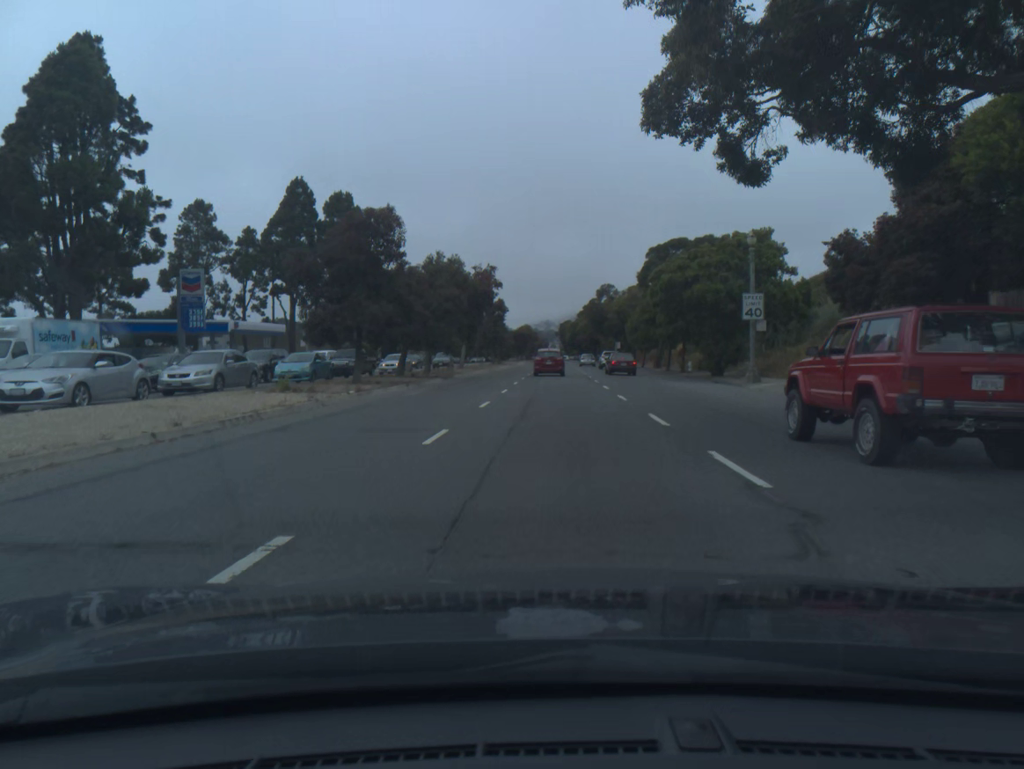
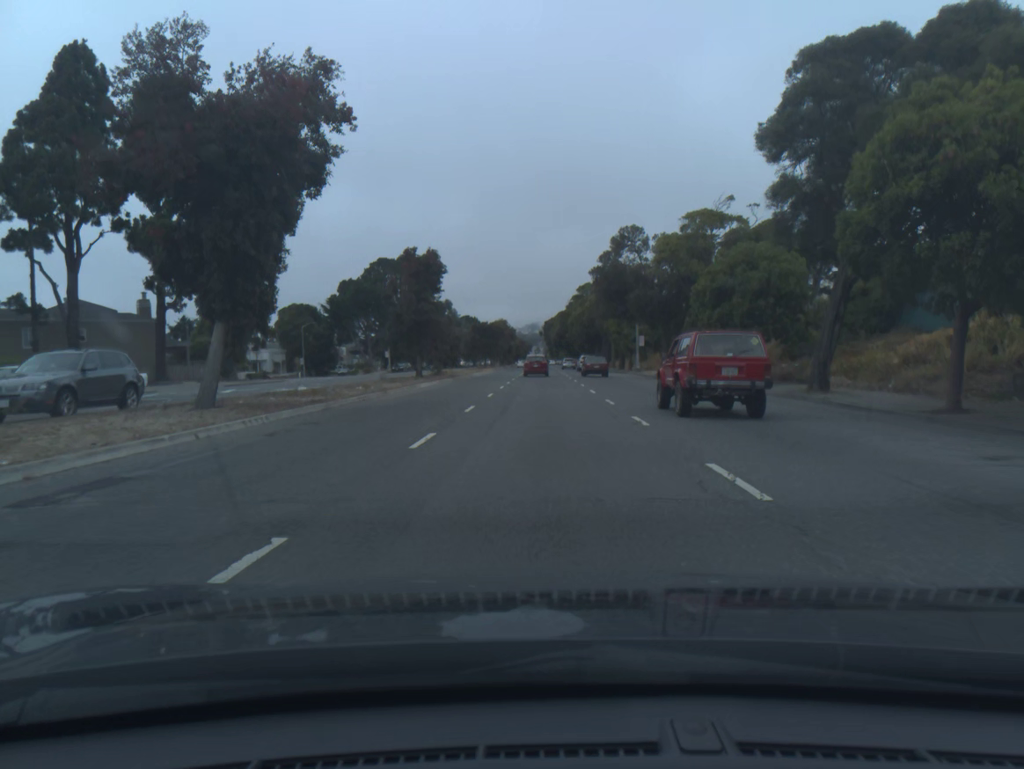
(+0.9, +43.8) m; +1°
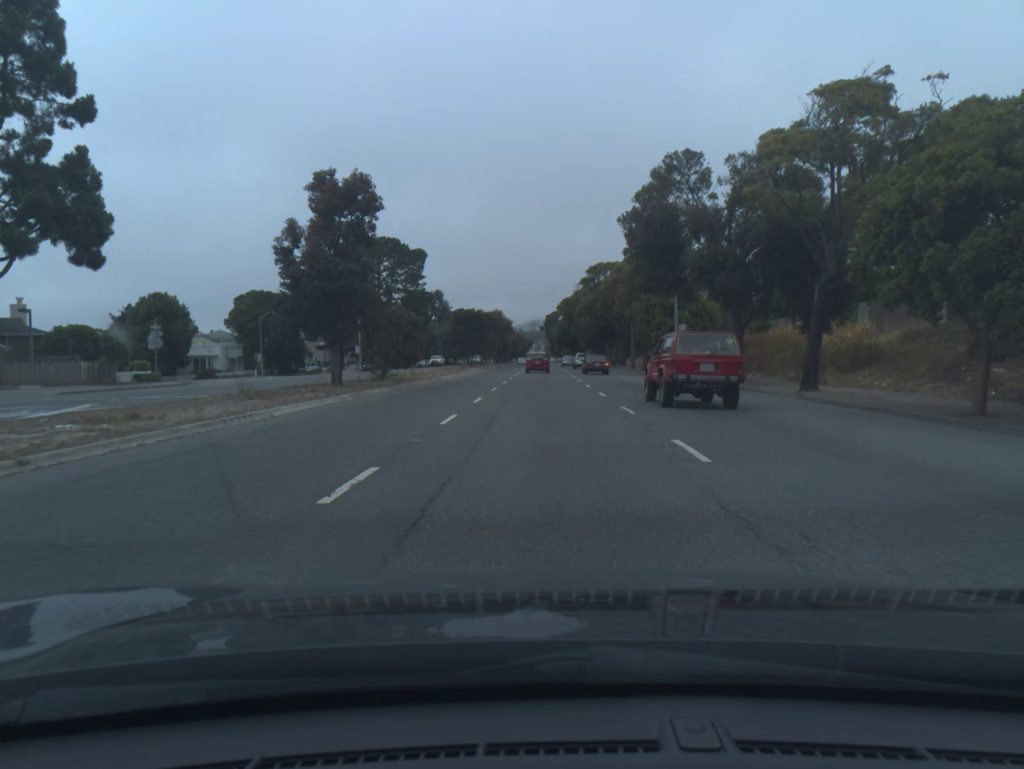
(0.0, +19.1) m; 0°
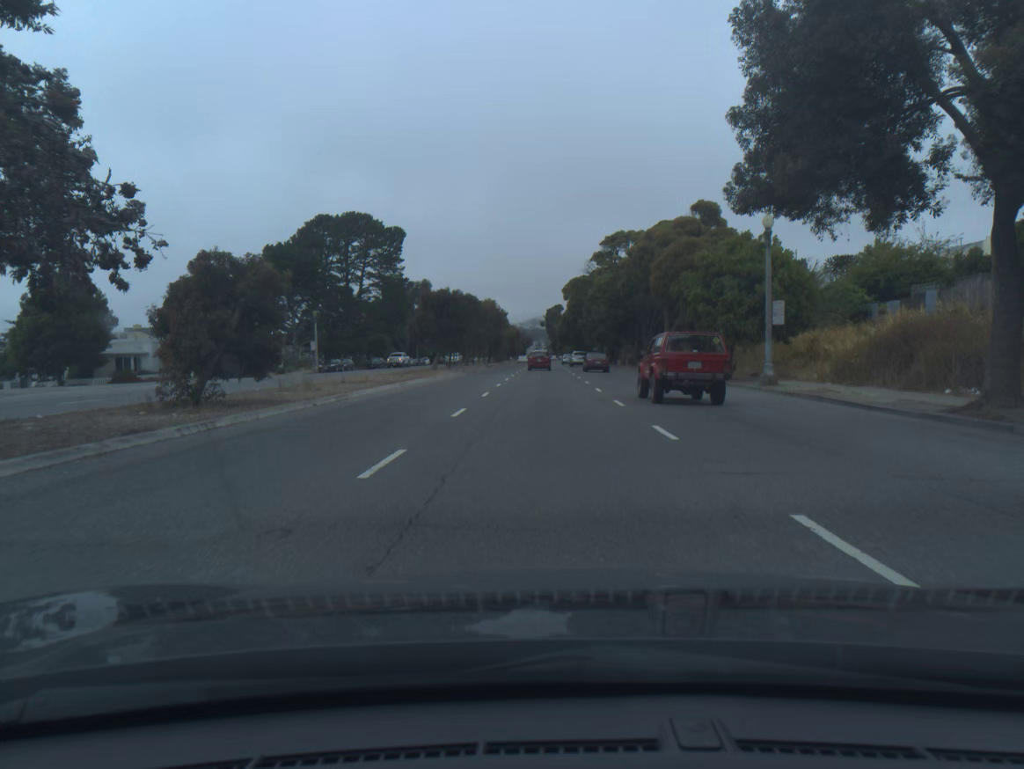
(0.0, +20.0) m; 0°
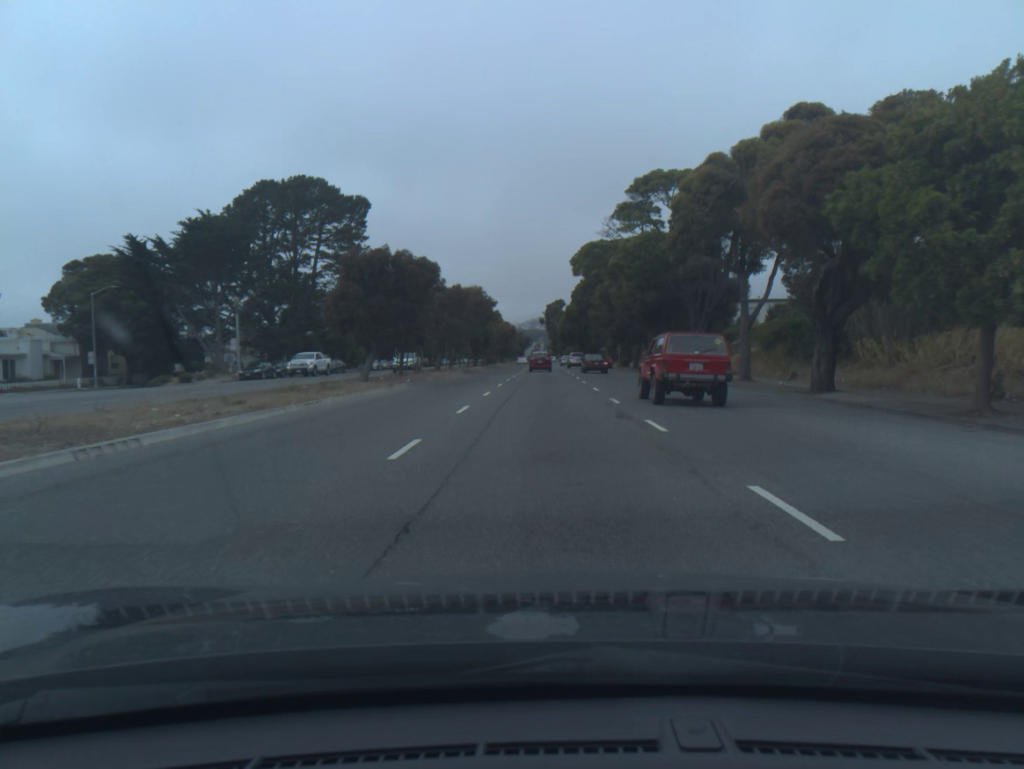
(0.0, +20.8) m; 0°
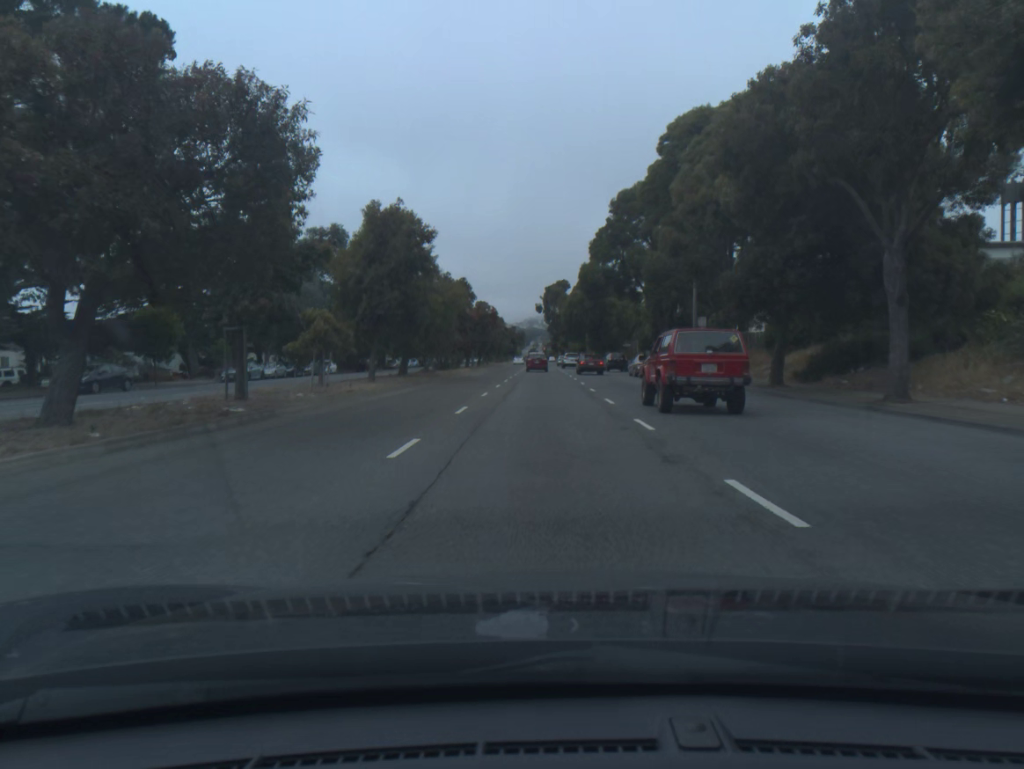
(+0.1, +43.9) m; 0°
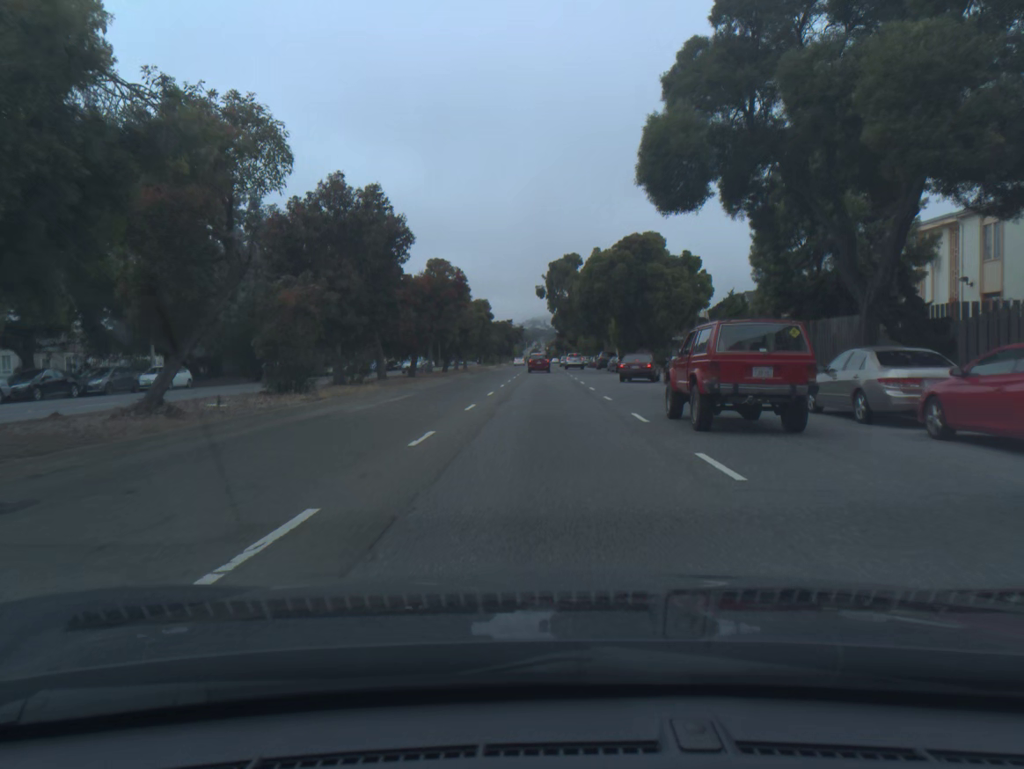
(-0.1, +34.8) m; 0°
